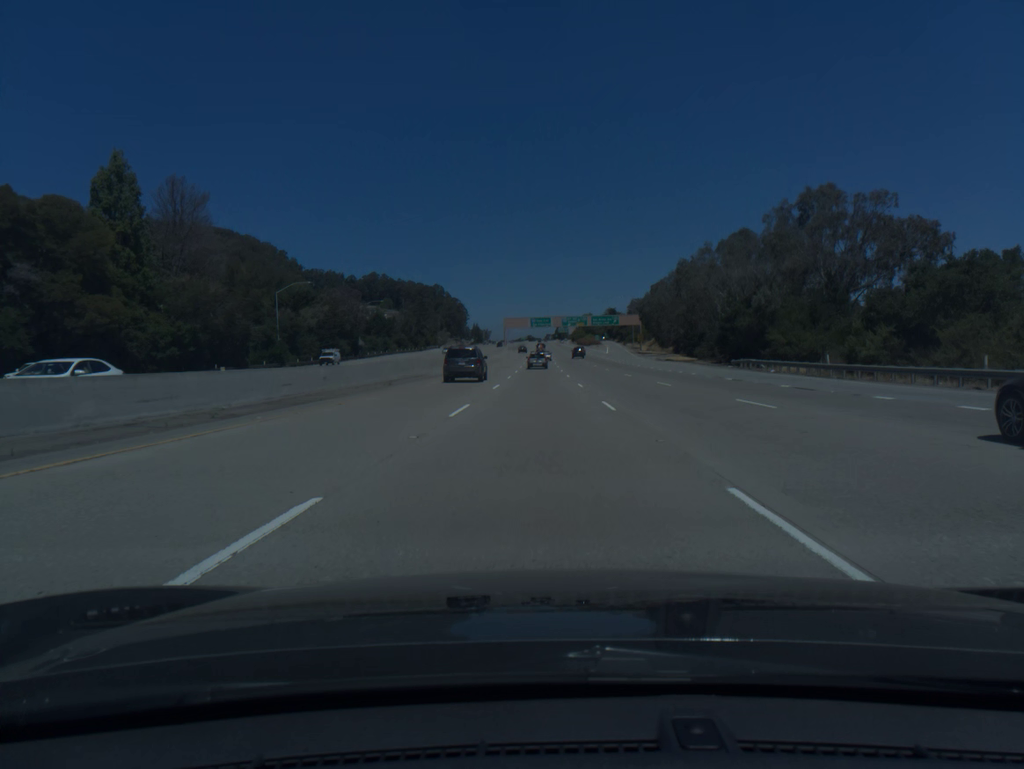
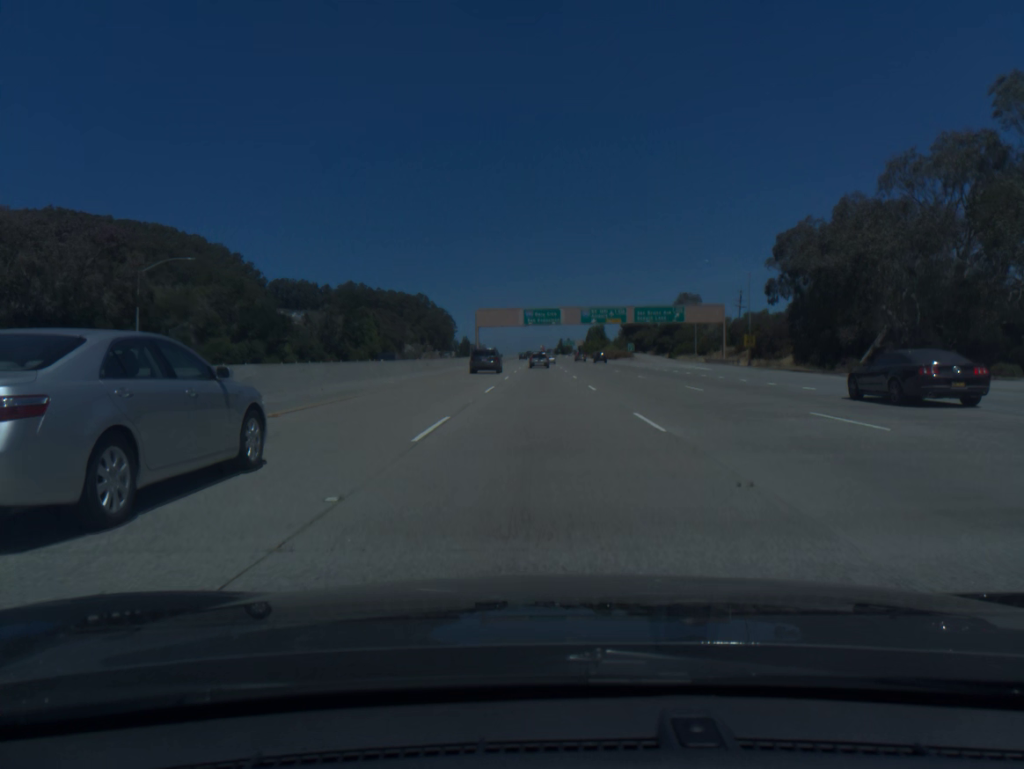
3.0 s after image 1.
(-0.3, +93.2) m; 0°
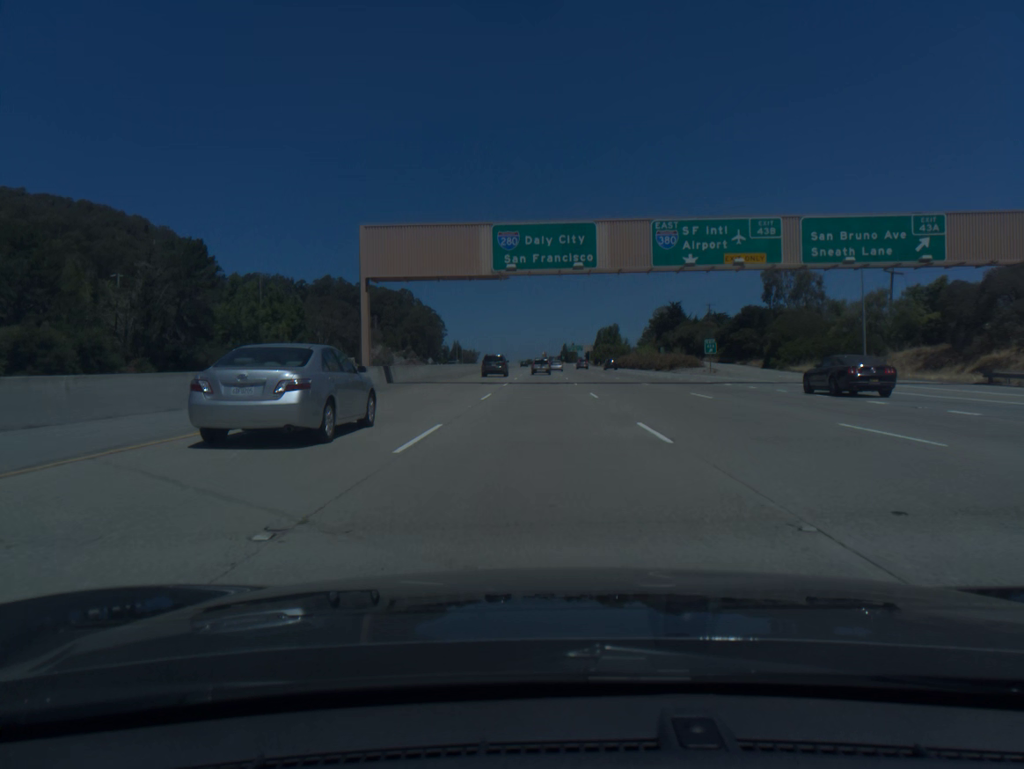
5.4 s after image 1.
(+0.1, +74.5) m; 0°
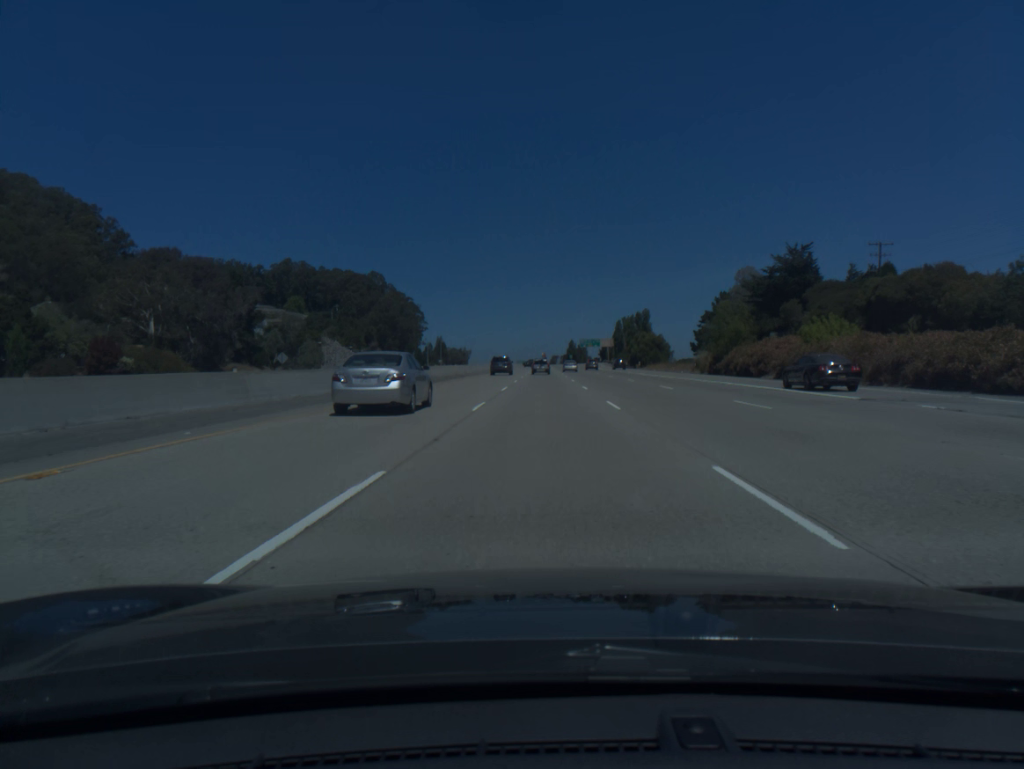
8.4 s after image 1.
(0.0, +93.5) m; 0°
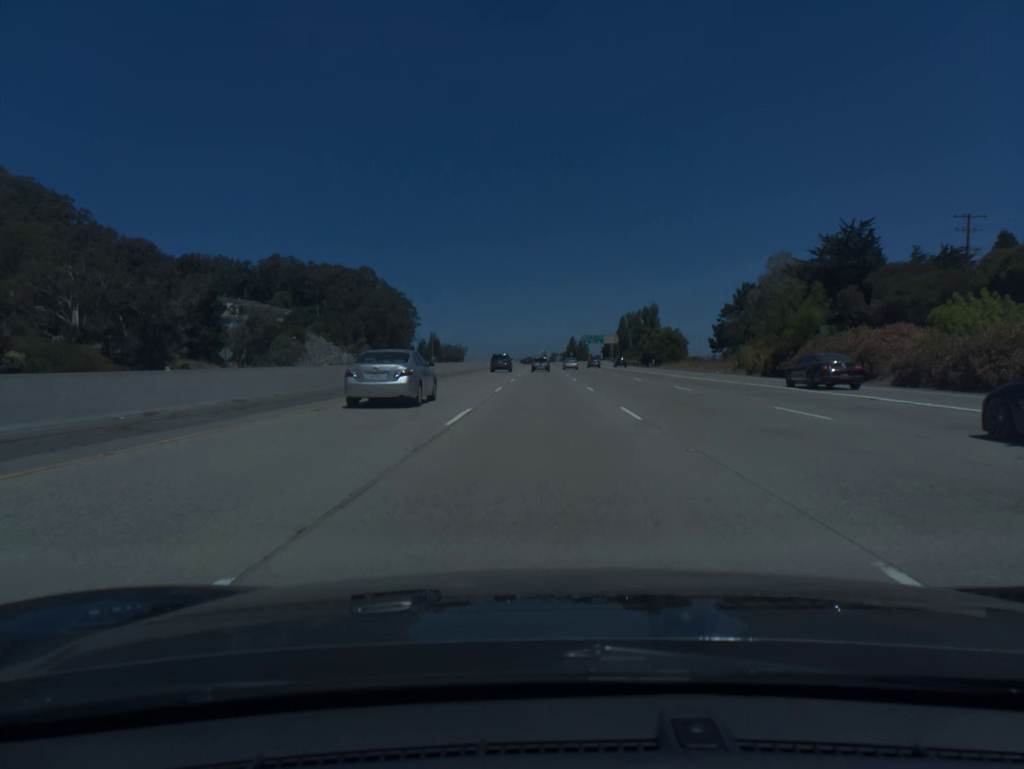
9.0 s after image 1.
(0.0, +18.8) m; 0°
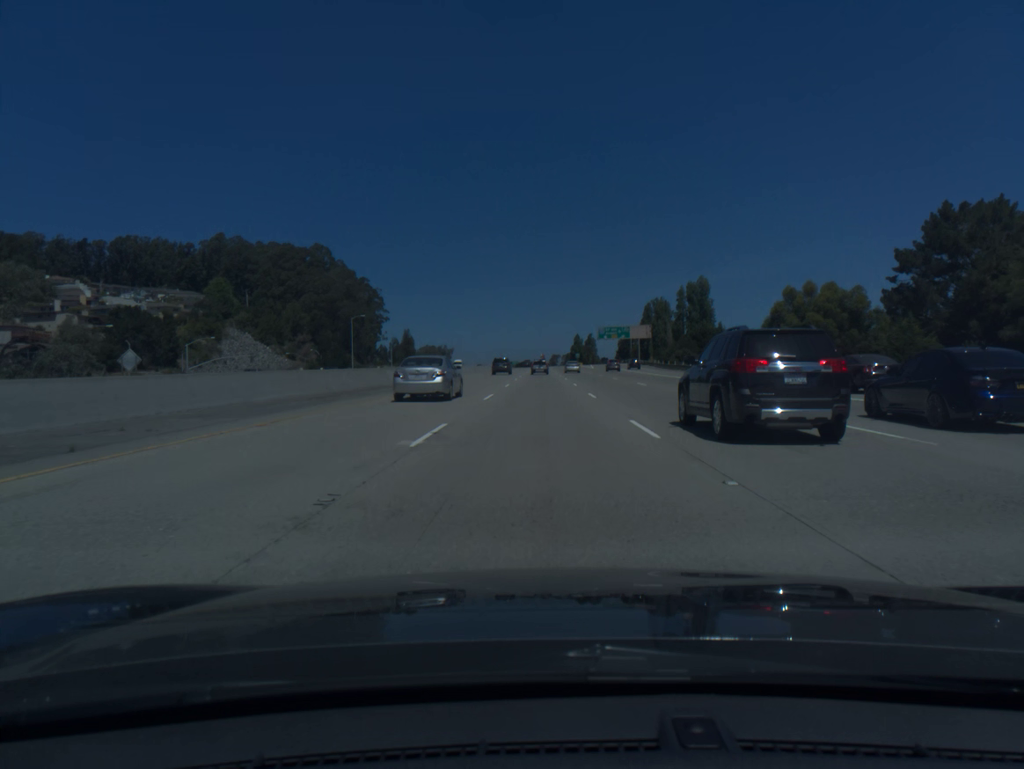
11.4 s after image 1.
(+0.2, +76.1) m; 0°
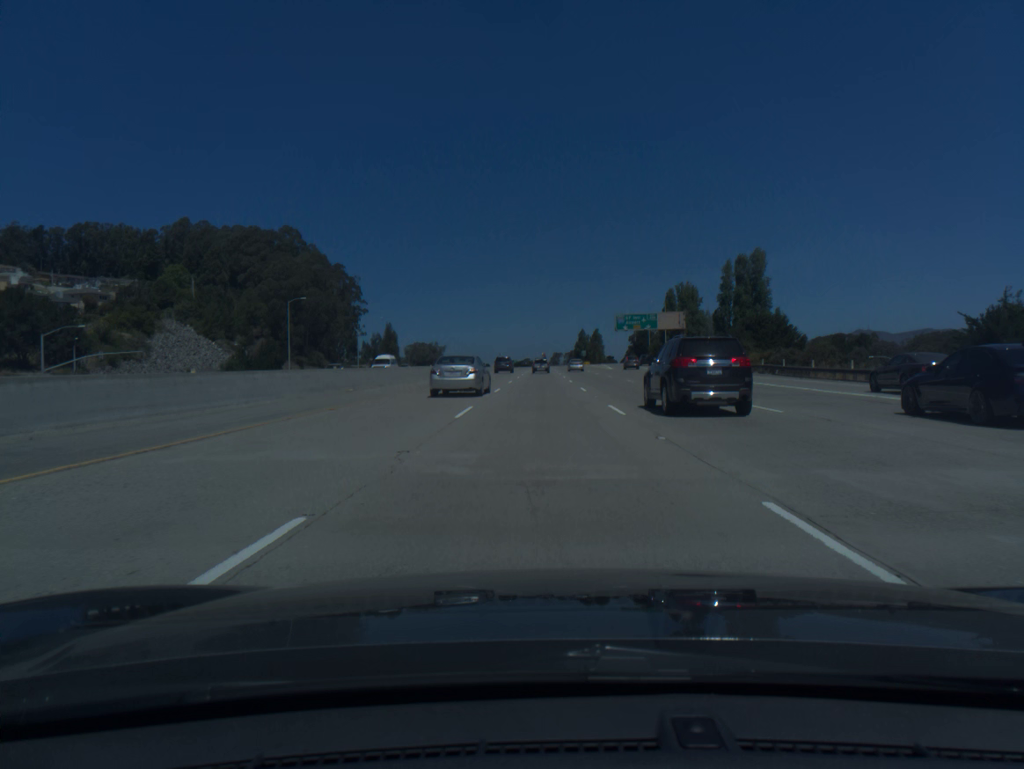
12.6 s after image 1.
(-0.1, +38.5) m; 0°
